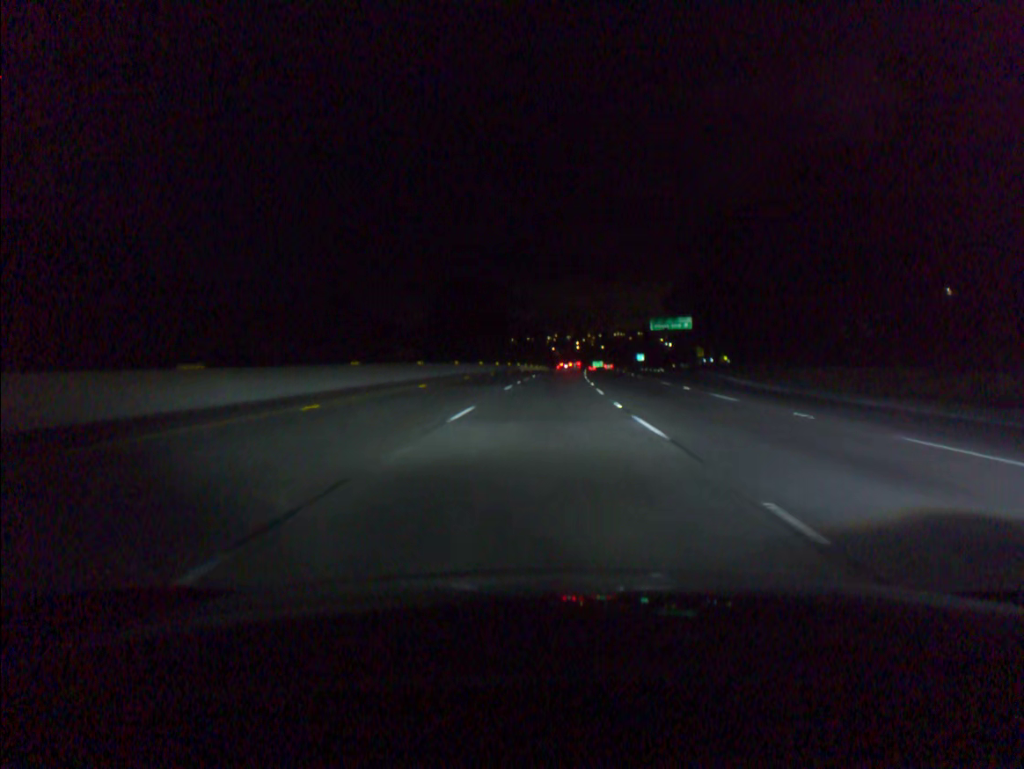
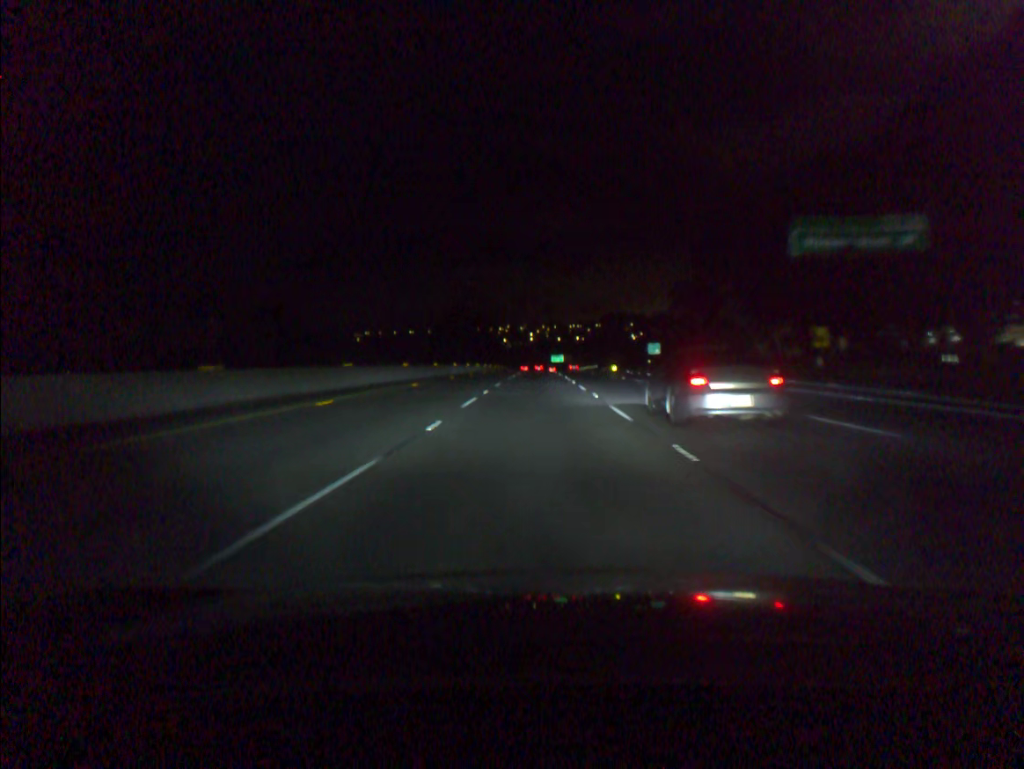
(+3.1, +84.9) m; +3°
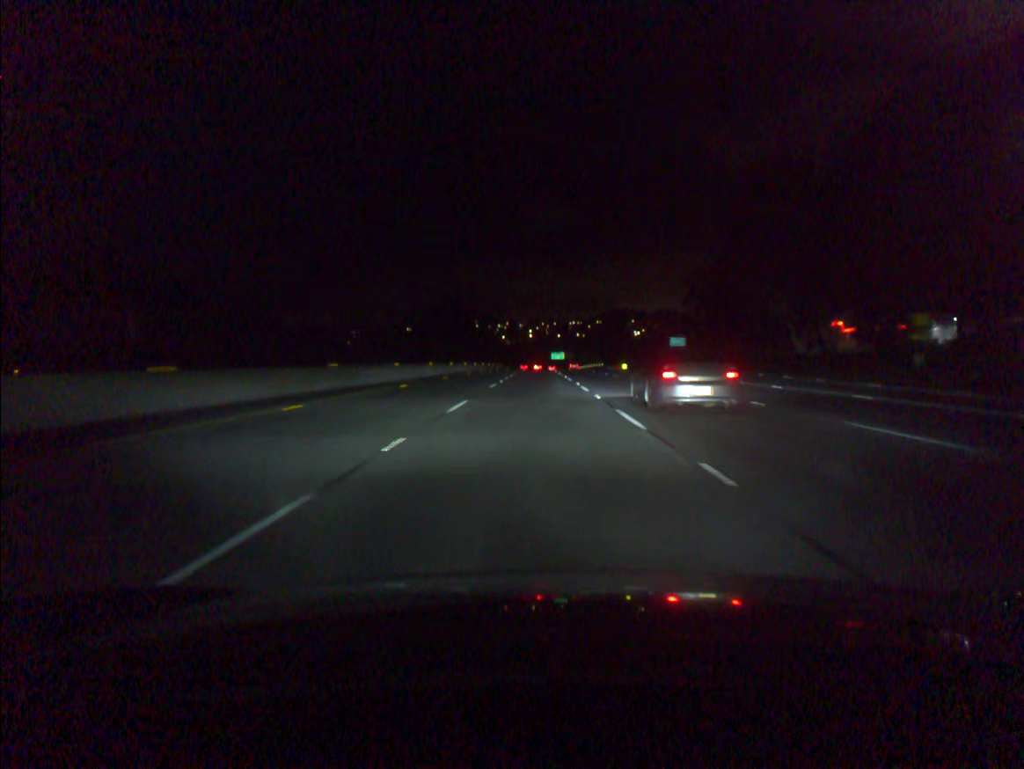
(0.0, +17.0) m; 0°
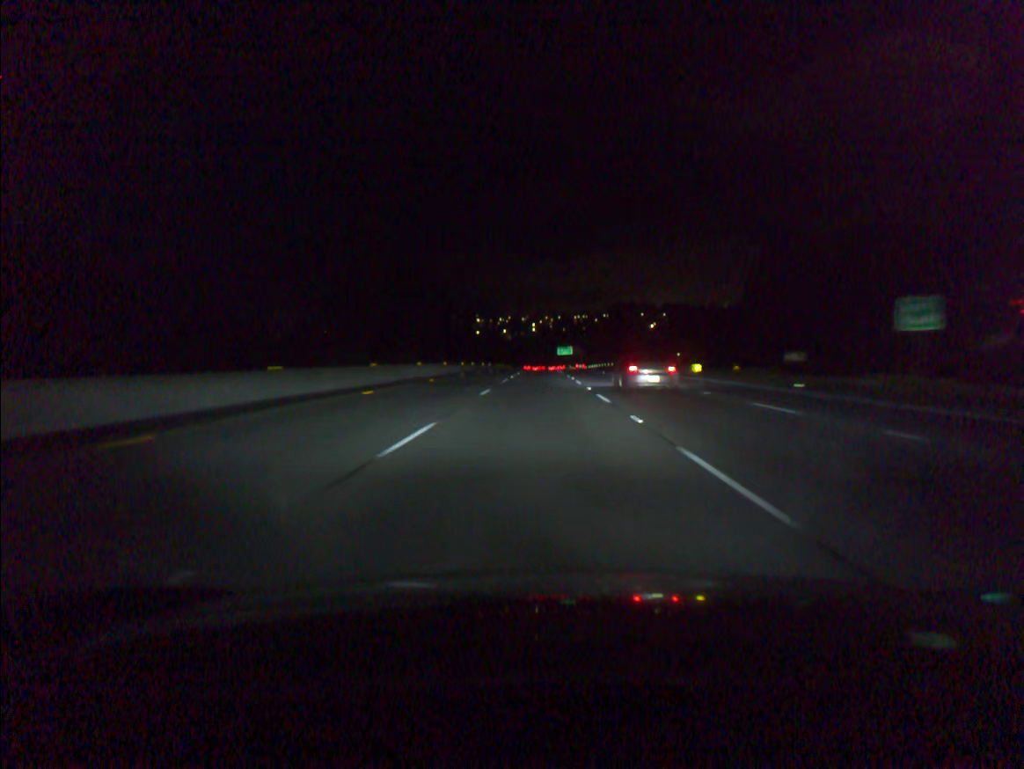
(-0.2, +51.1) m; 0°
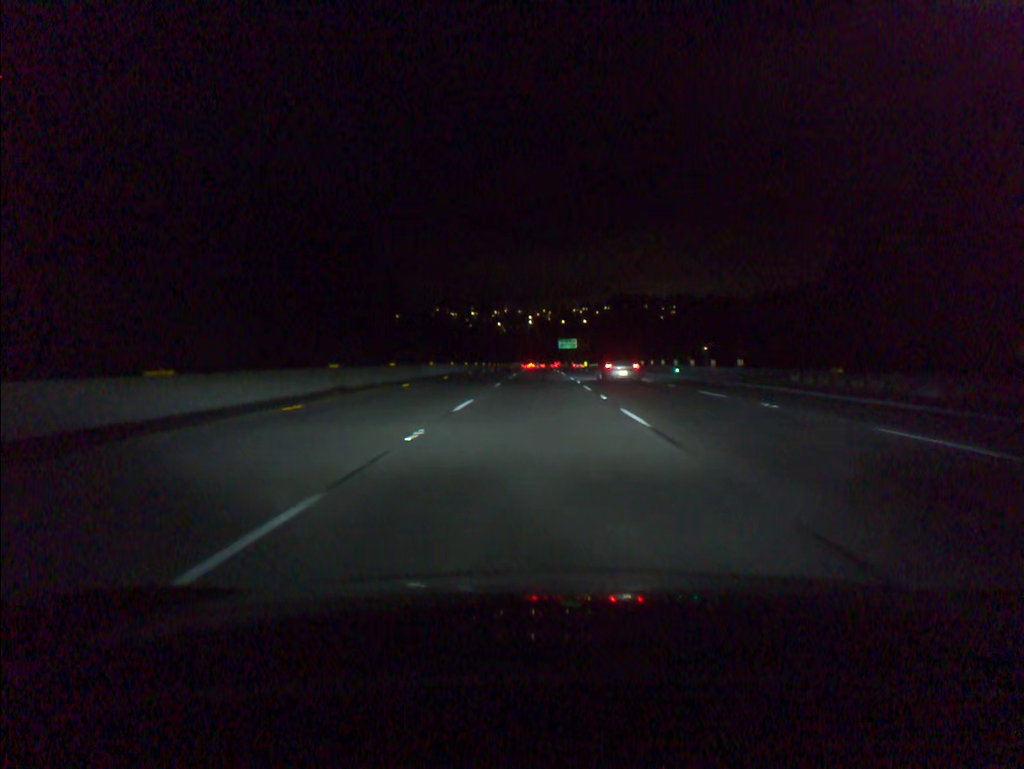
(+0.1, +51.2) m; 0°
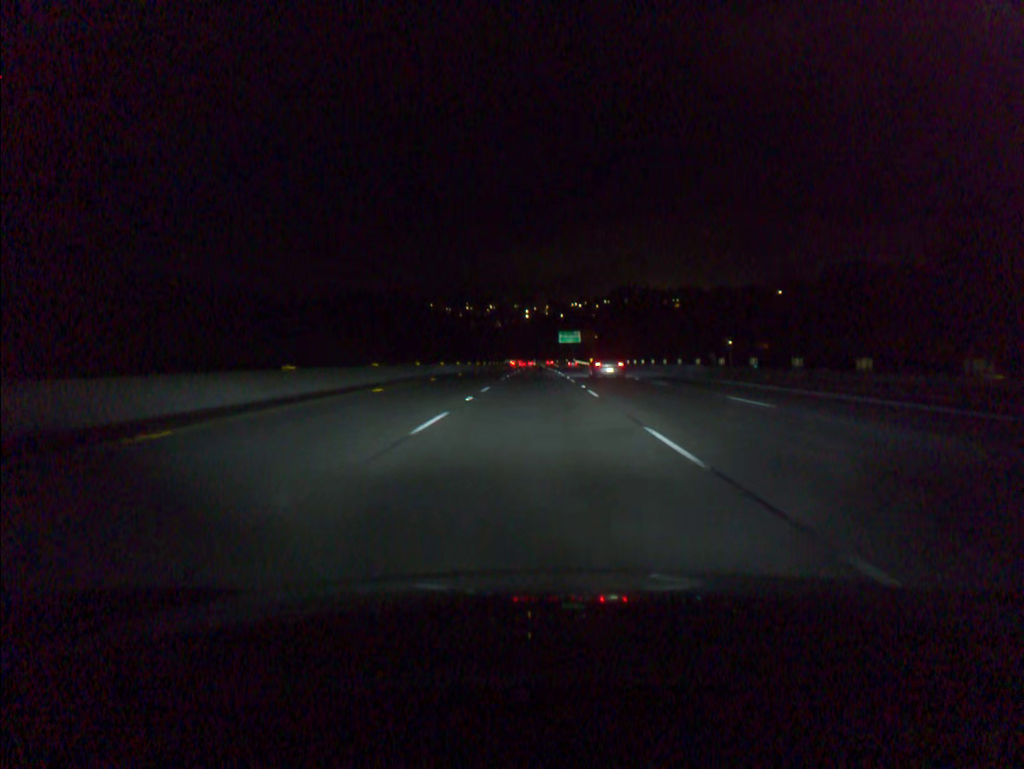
(+0.1, +34.2) m; 0°
